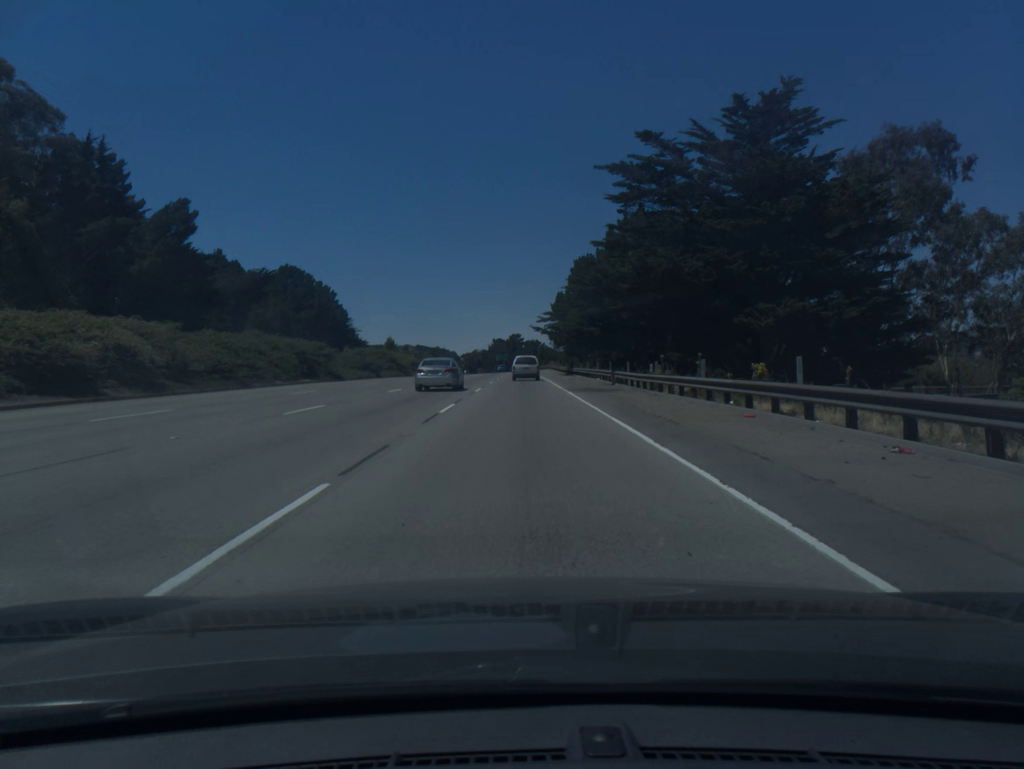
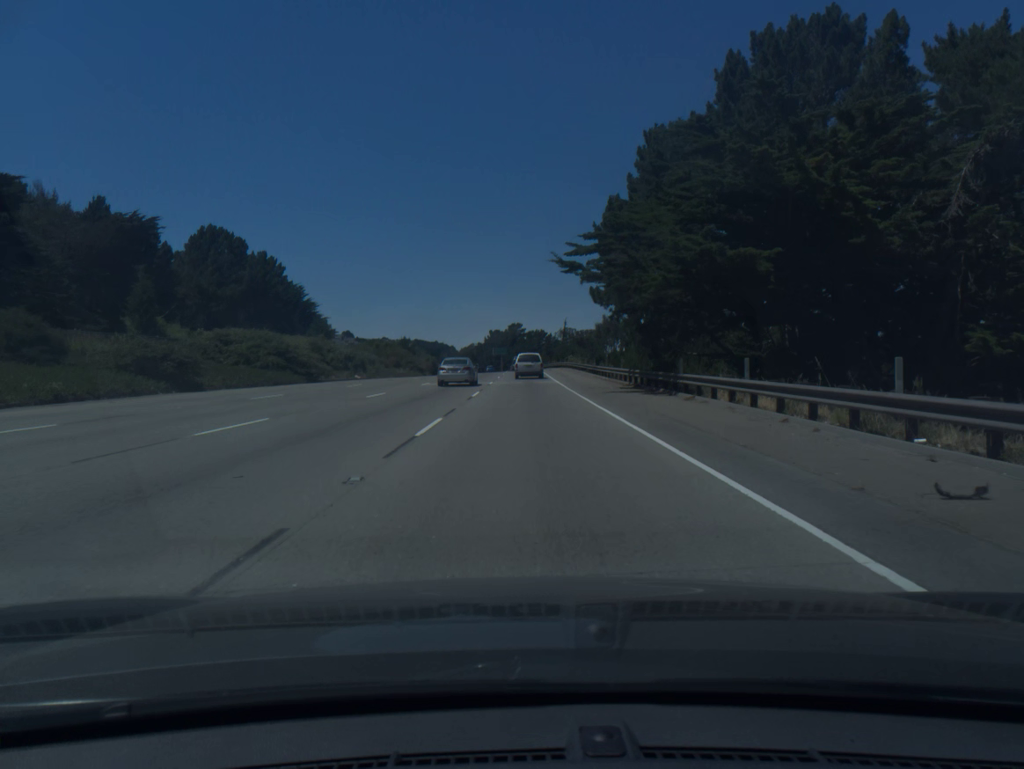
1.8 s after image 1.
(-0.2, +49.2) m; 0°
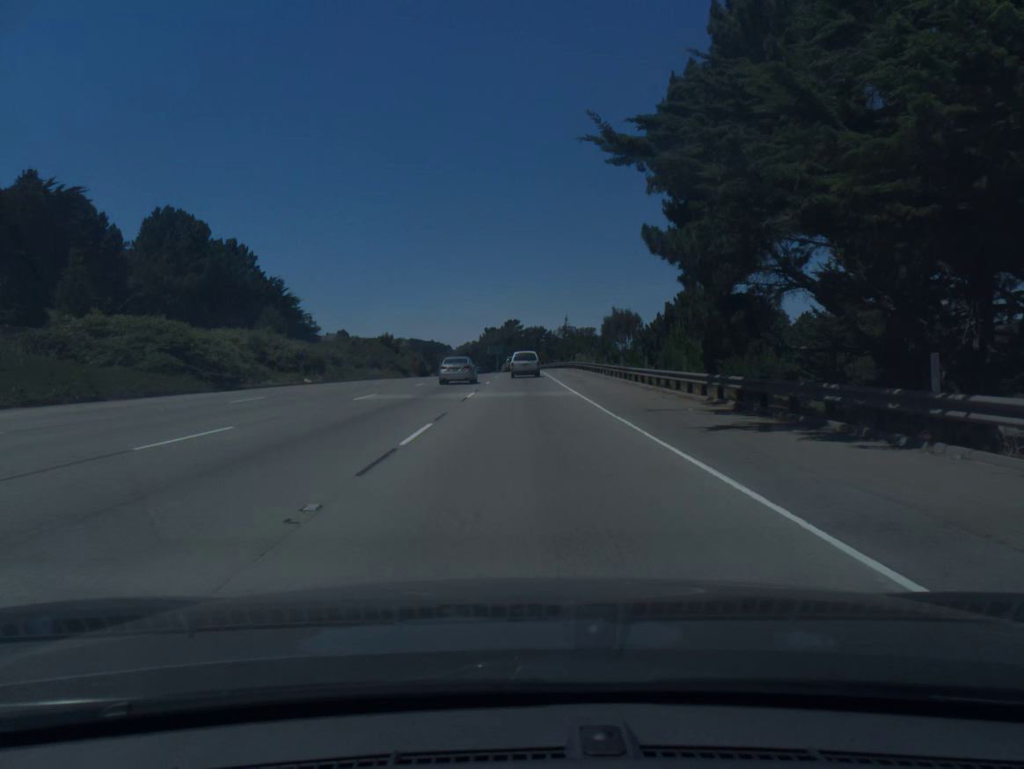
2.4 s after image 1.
(0.0, +16.2) m; 0°
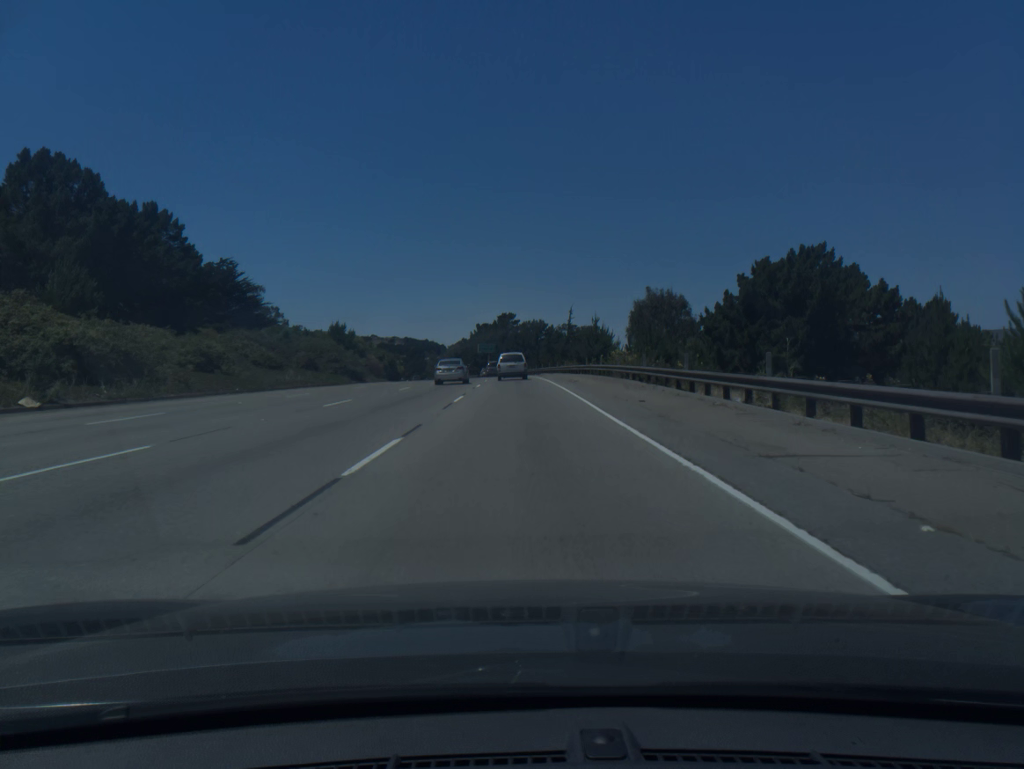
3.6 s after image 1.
(+0.1, +32.1) m; 0°
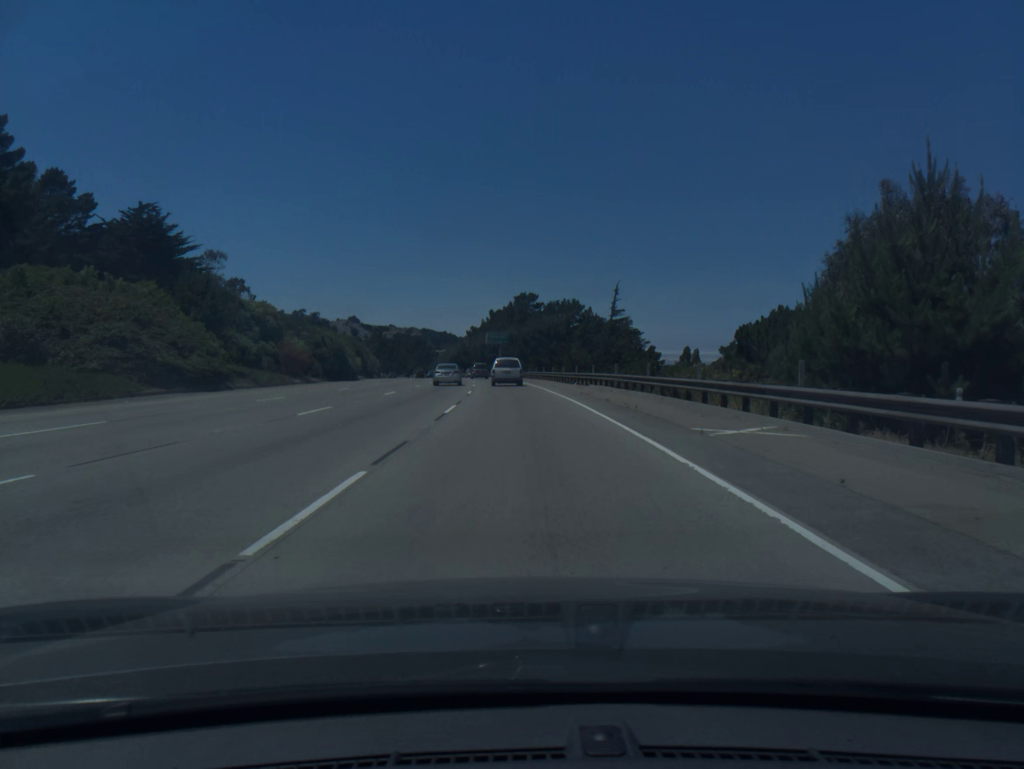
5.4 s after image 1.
(-0.3, +47.4) m; -1°
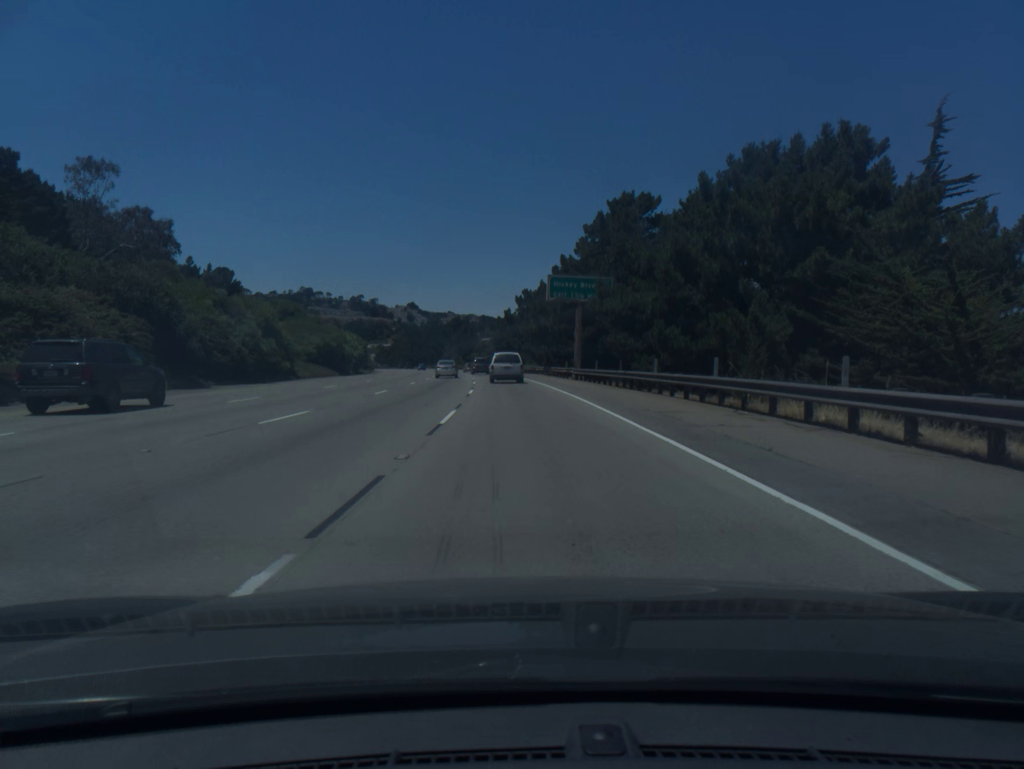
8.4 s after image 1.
(-3.0, +77.3) m; -4°
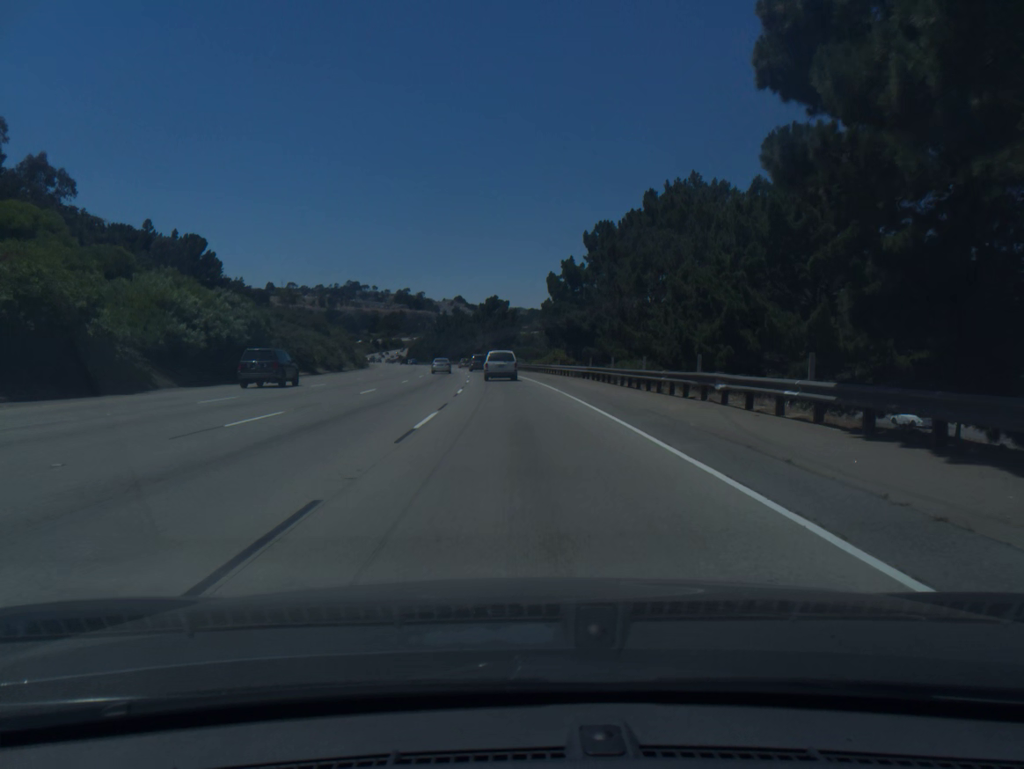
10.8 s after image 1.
(-1.8, +60.0) m; -4°
